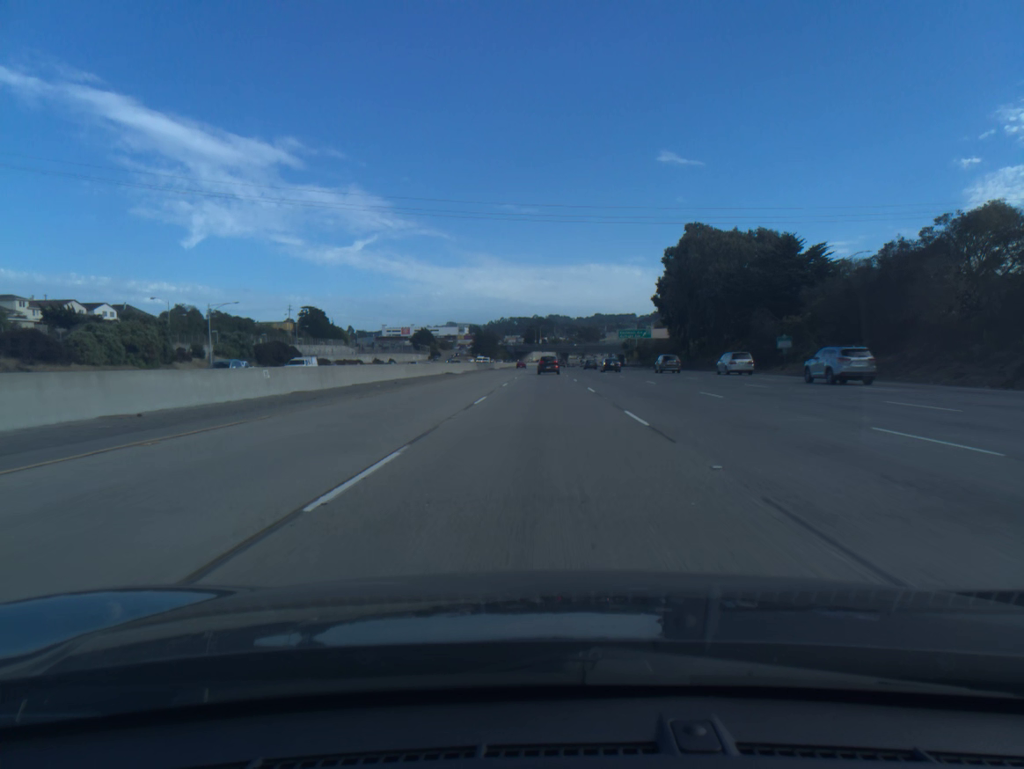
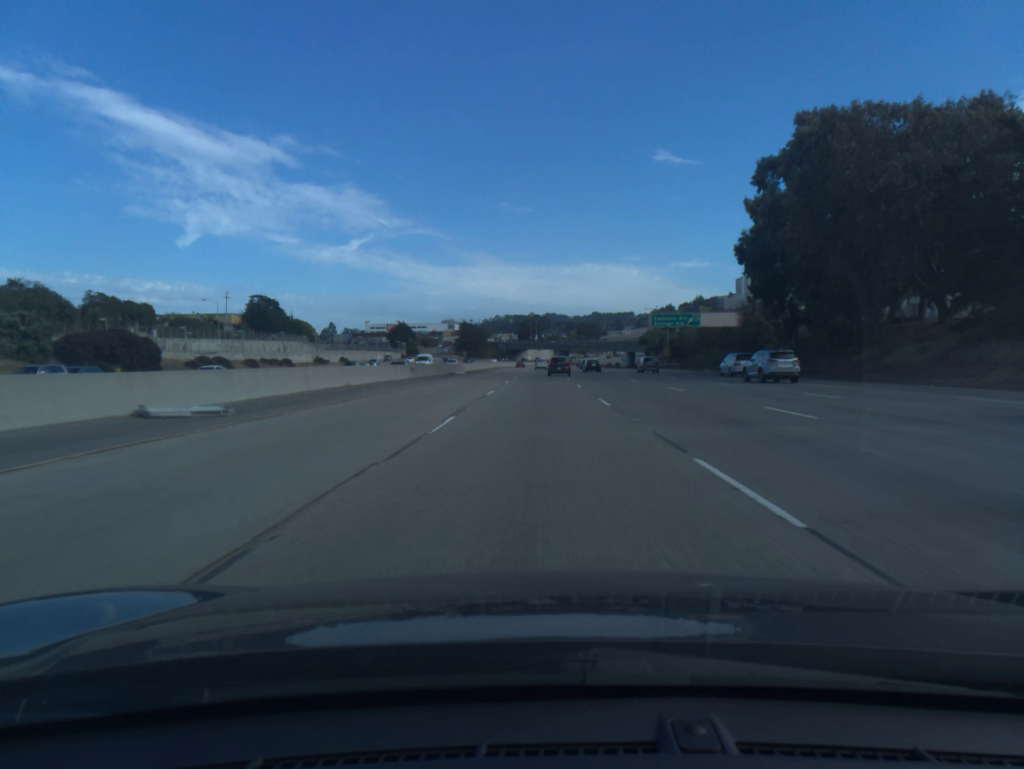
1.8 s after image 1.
(+0.1, +52.3) m; 0°
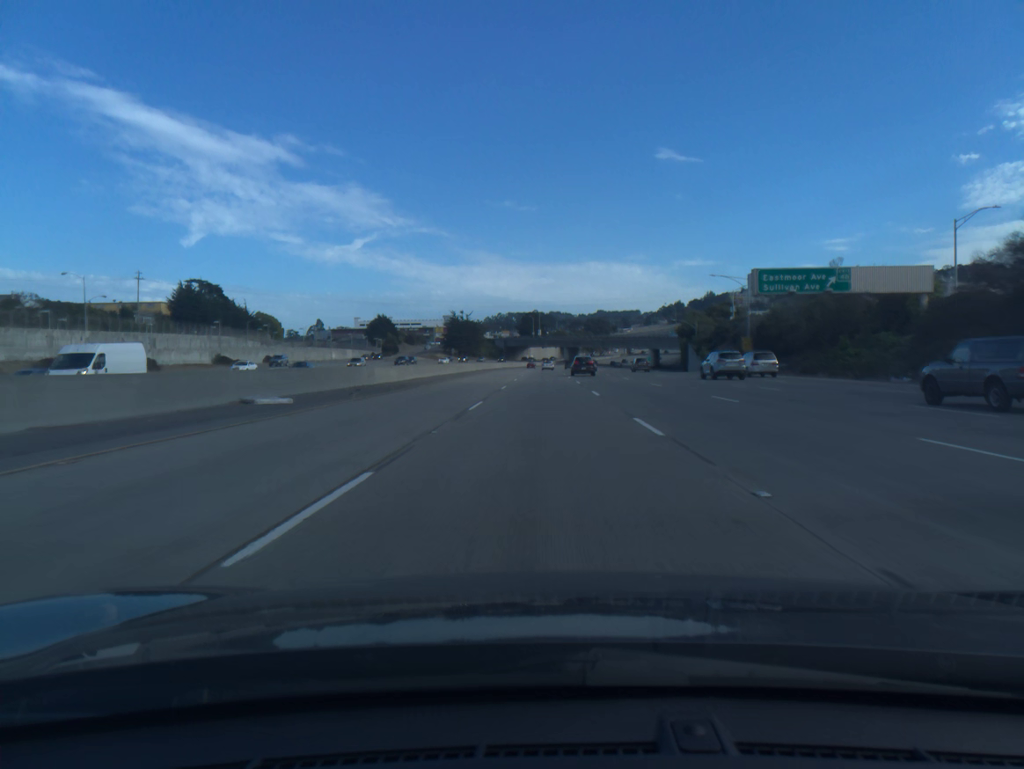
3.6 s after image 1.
(-0.1, +52.0) m; 0°
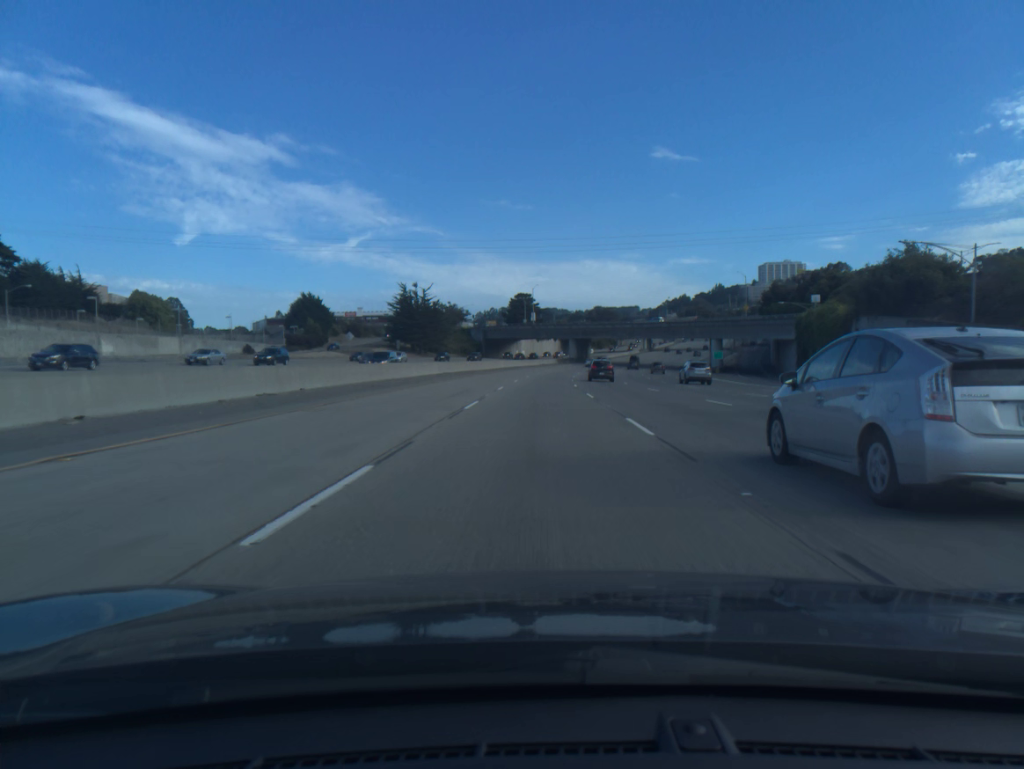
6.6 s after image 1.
(+0.3, +87.4) m; 0°
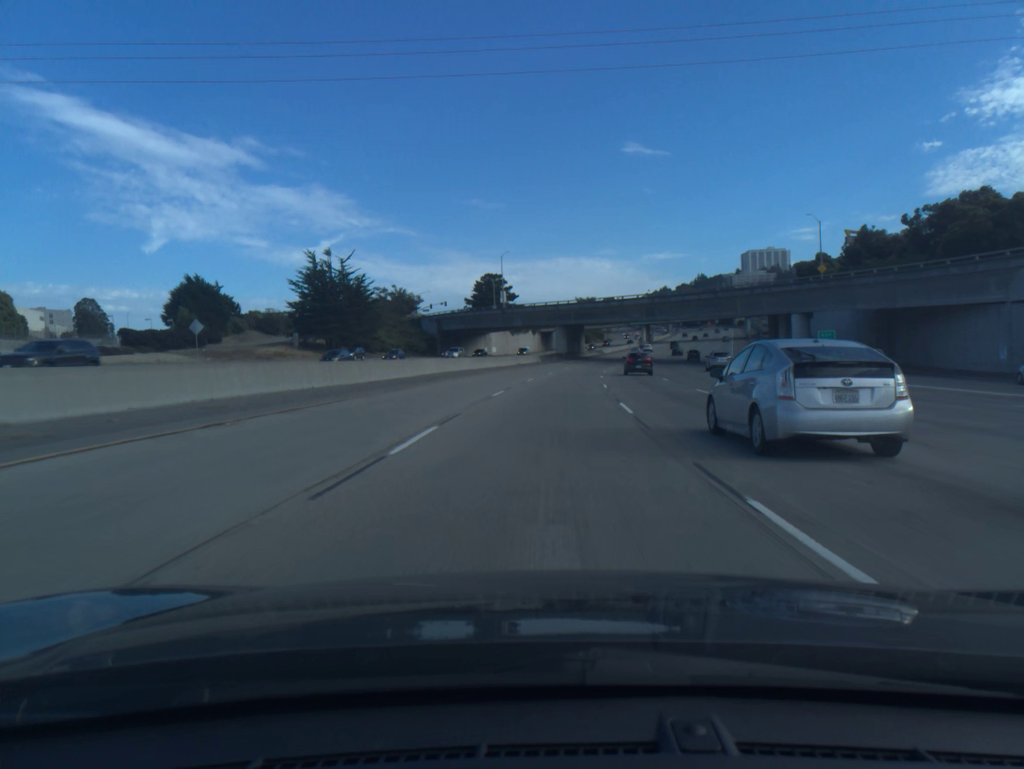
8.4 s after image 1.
(+0.4, +53.8) m; +2°
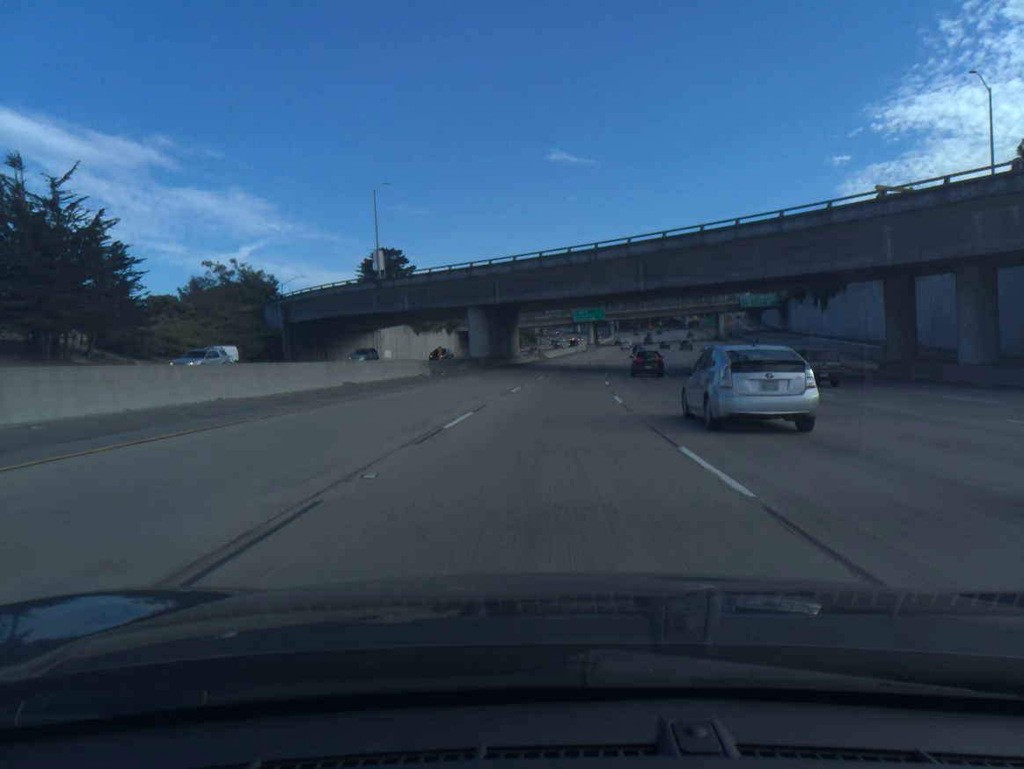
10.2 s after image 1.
(+2.3, +54.5) m; +5°
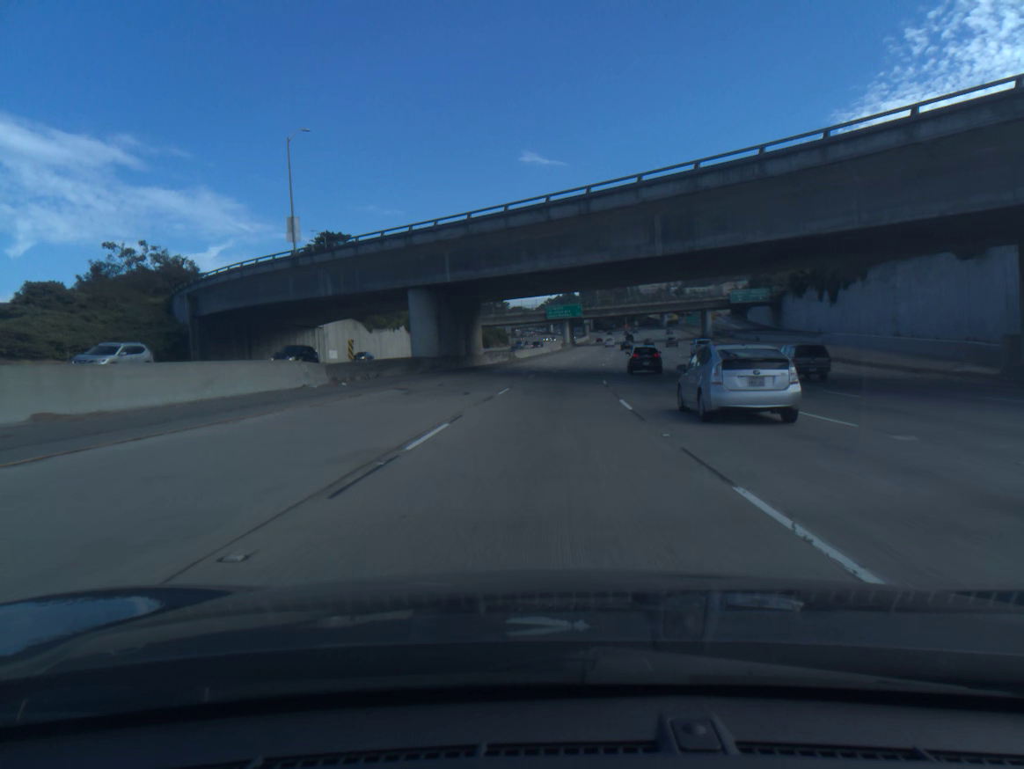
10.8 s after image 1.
(+0.3, +18.2) m; +2°
